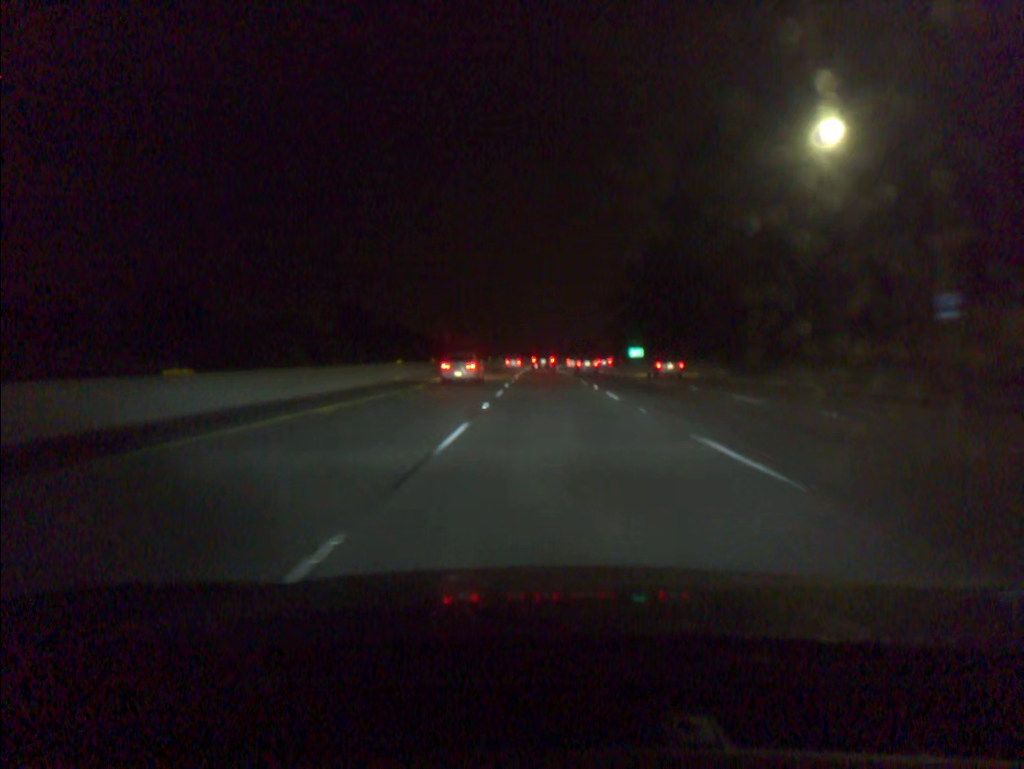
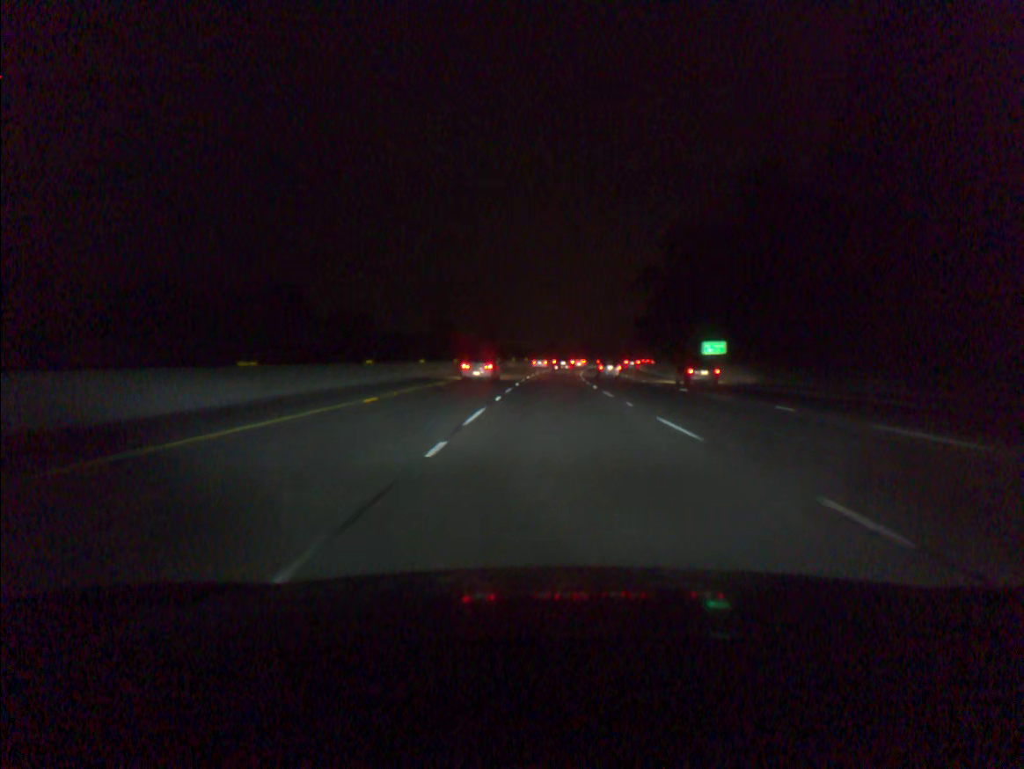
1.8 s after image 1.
(-0.1, +54.2) m; 0°
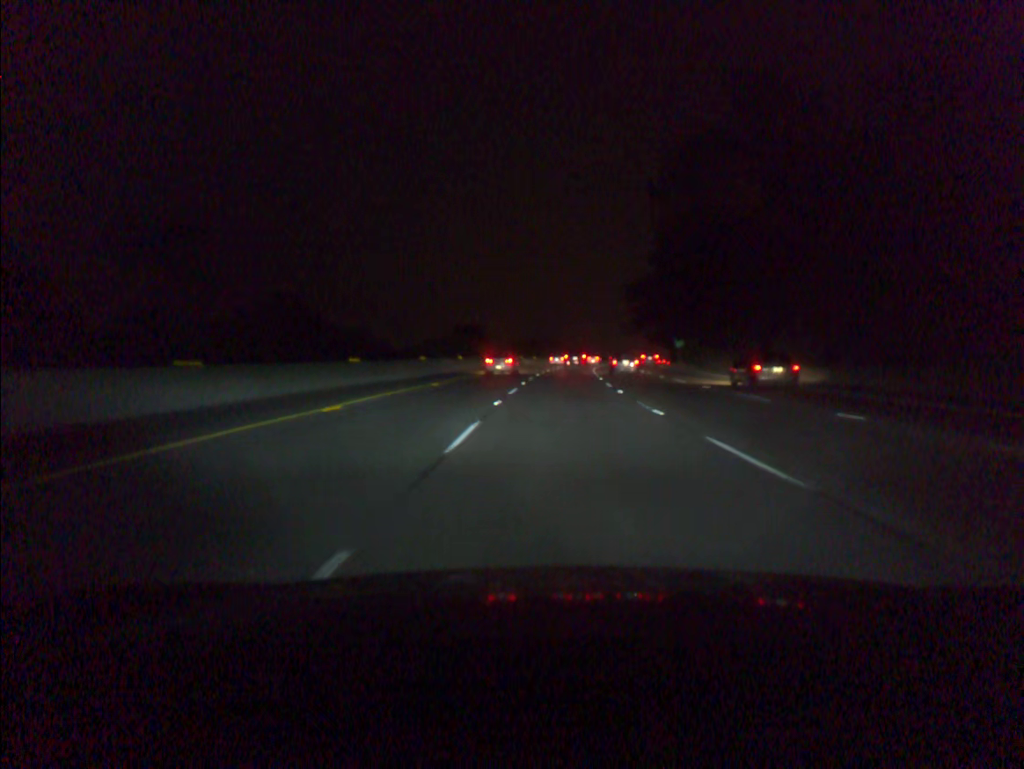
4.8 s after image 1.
(+2.7, +91.8) m; +5°
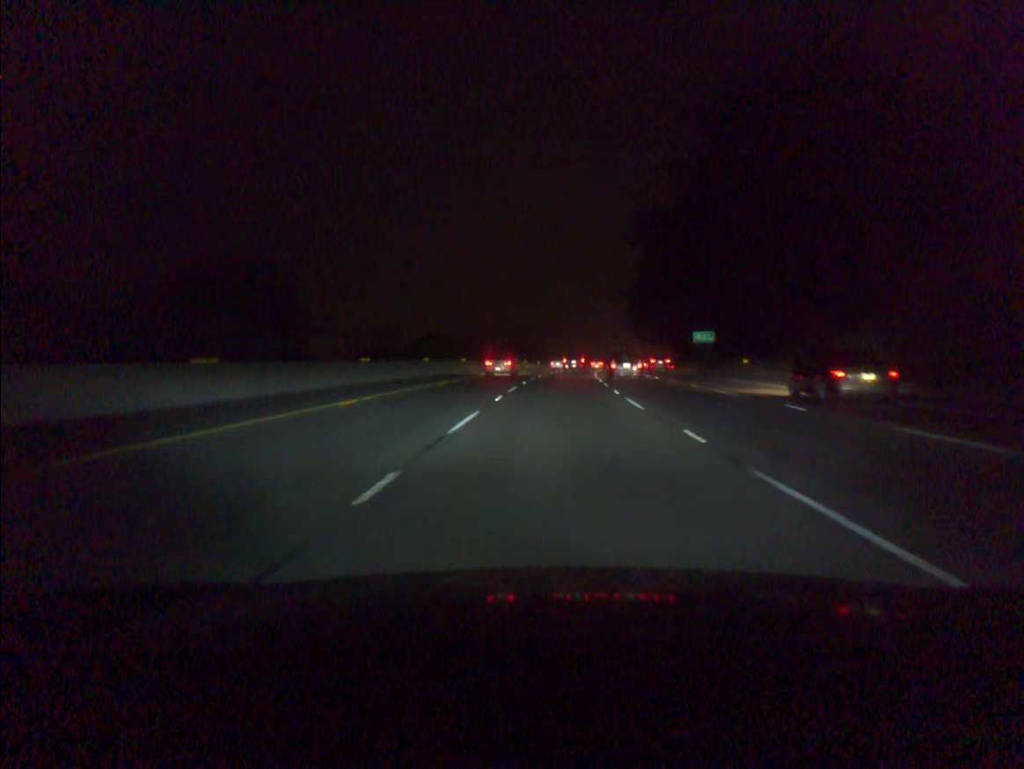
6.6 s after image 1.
(+1.8, +56.0) m; +3°
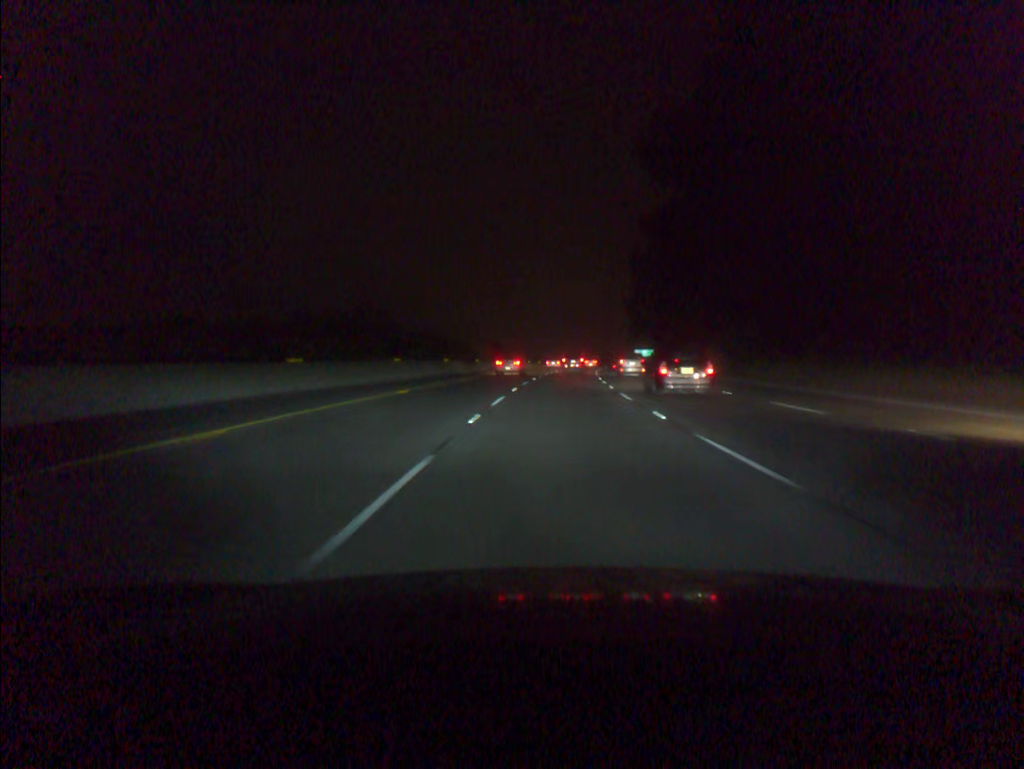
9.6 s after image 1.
(+4.9, +95.2) m; +6°
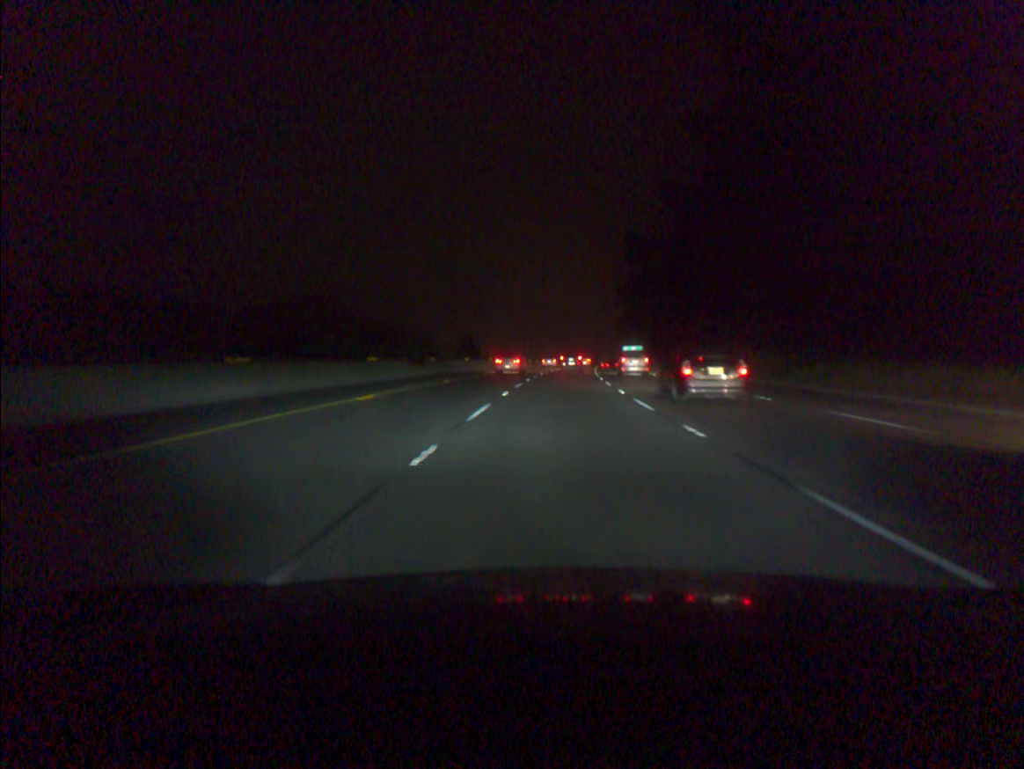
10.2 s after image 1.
(+0.2, +19.4) m; +1°
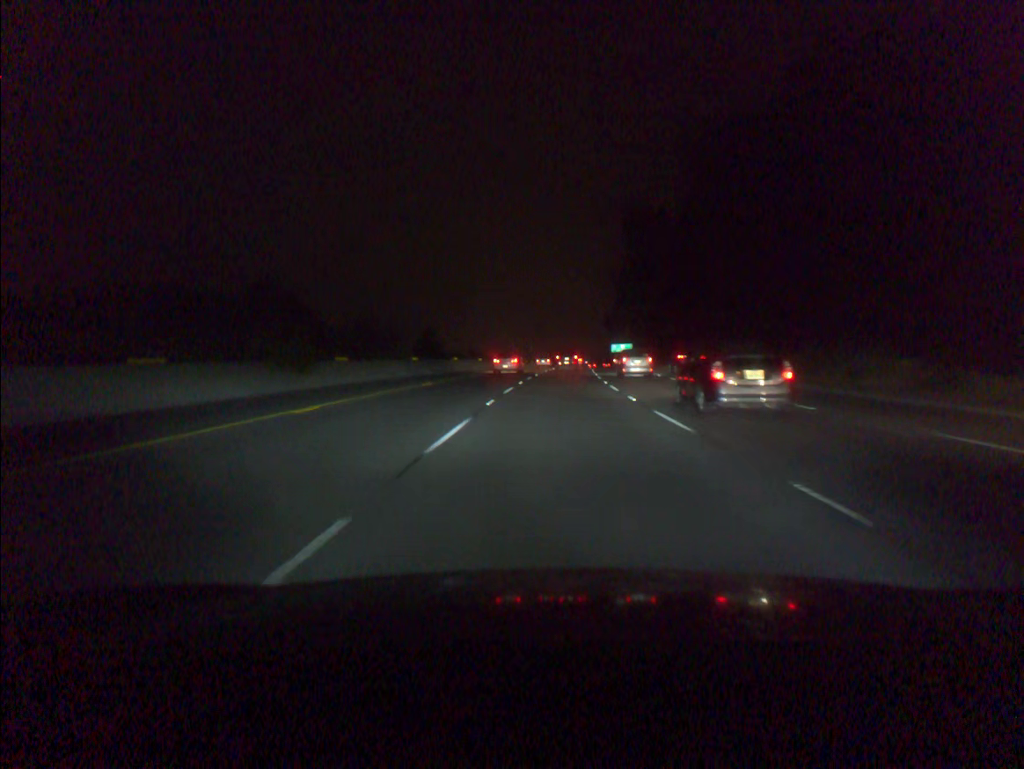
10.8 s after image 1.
(+0.2, +19.3) m; +1°
